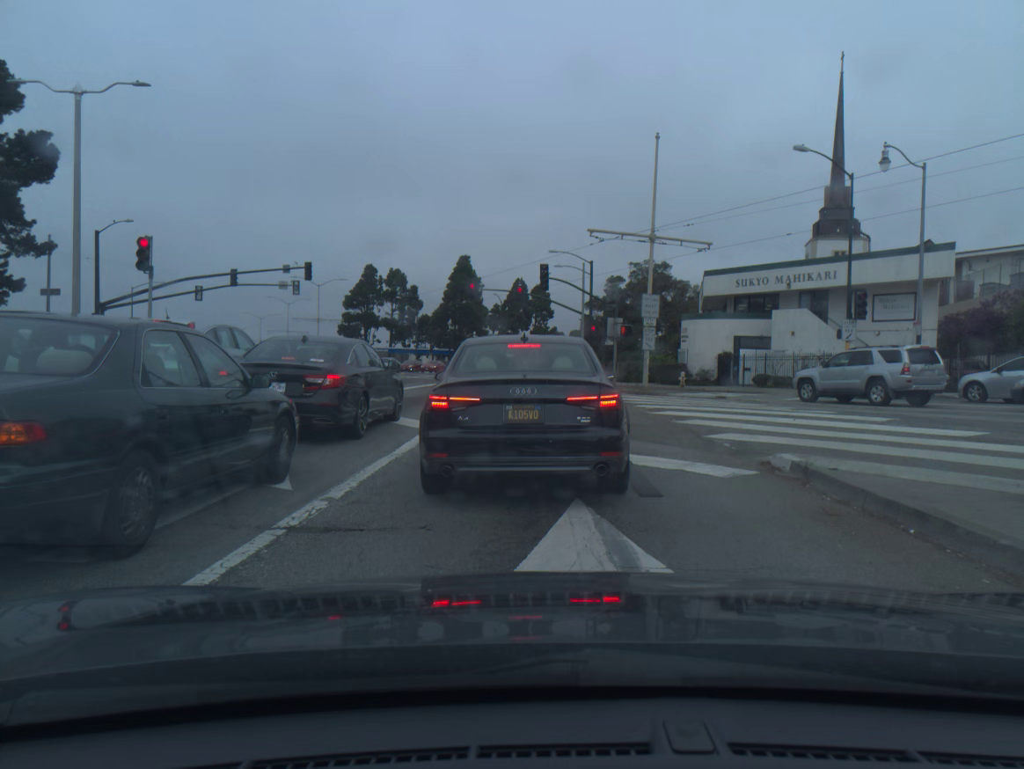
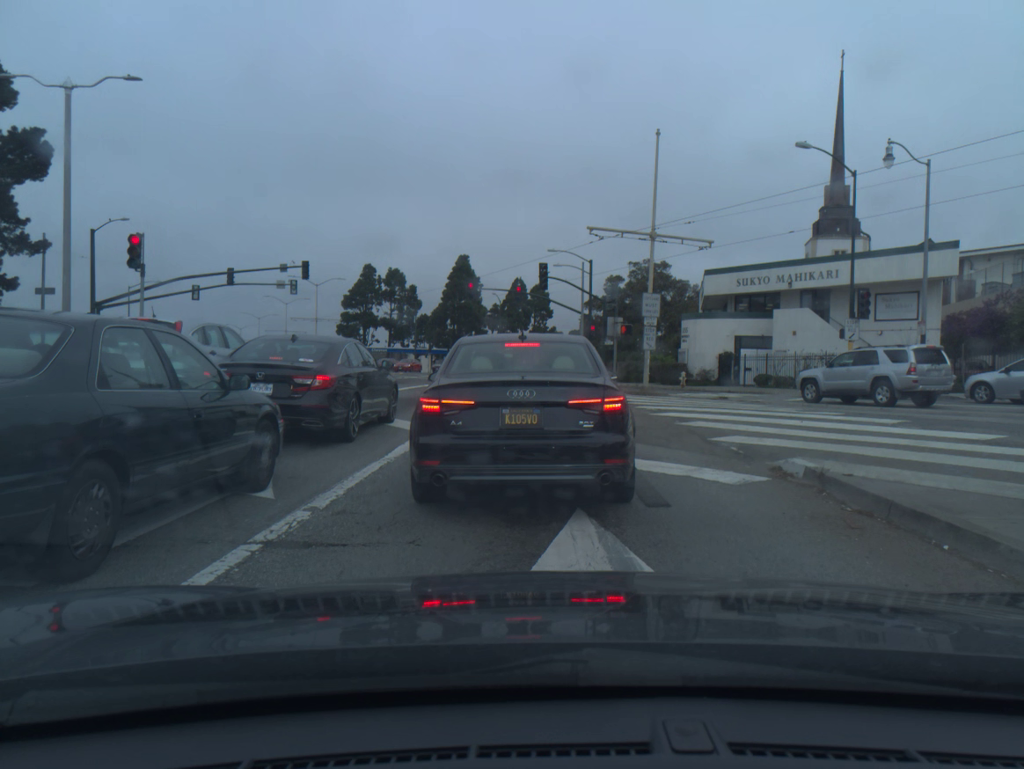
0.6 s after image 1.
(0.0, +0.5) m; 0°
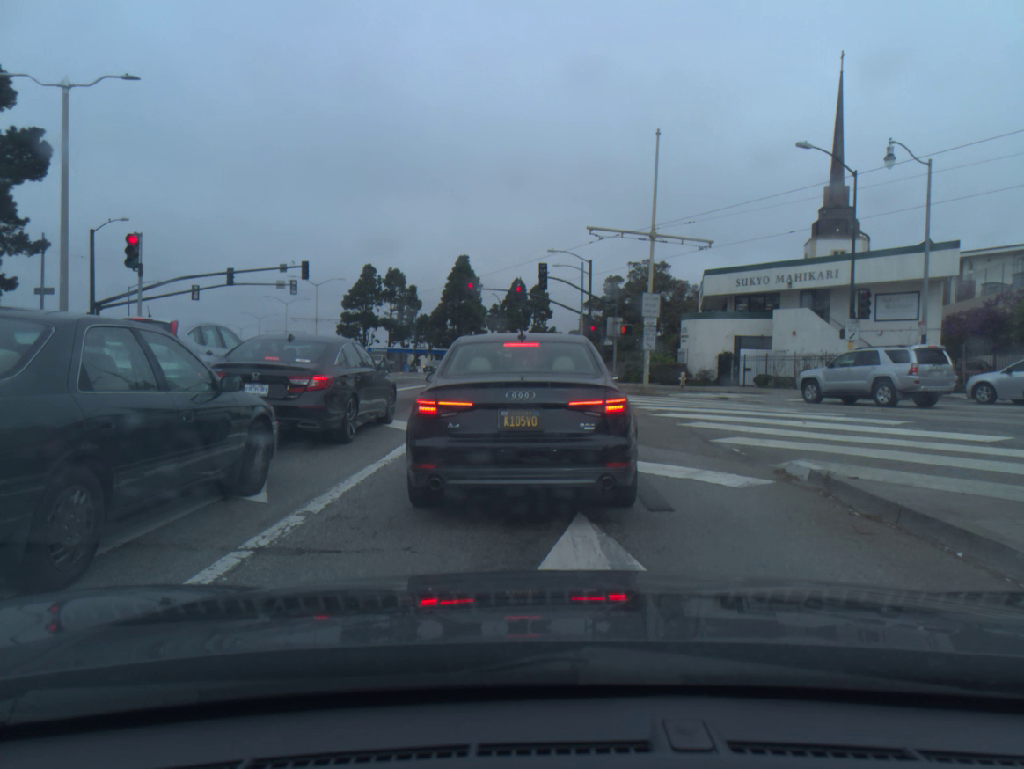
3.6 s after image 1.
(0.0, +0.2) m; 0°
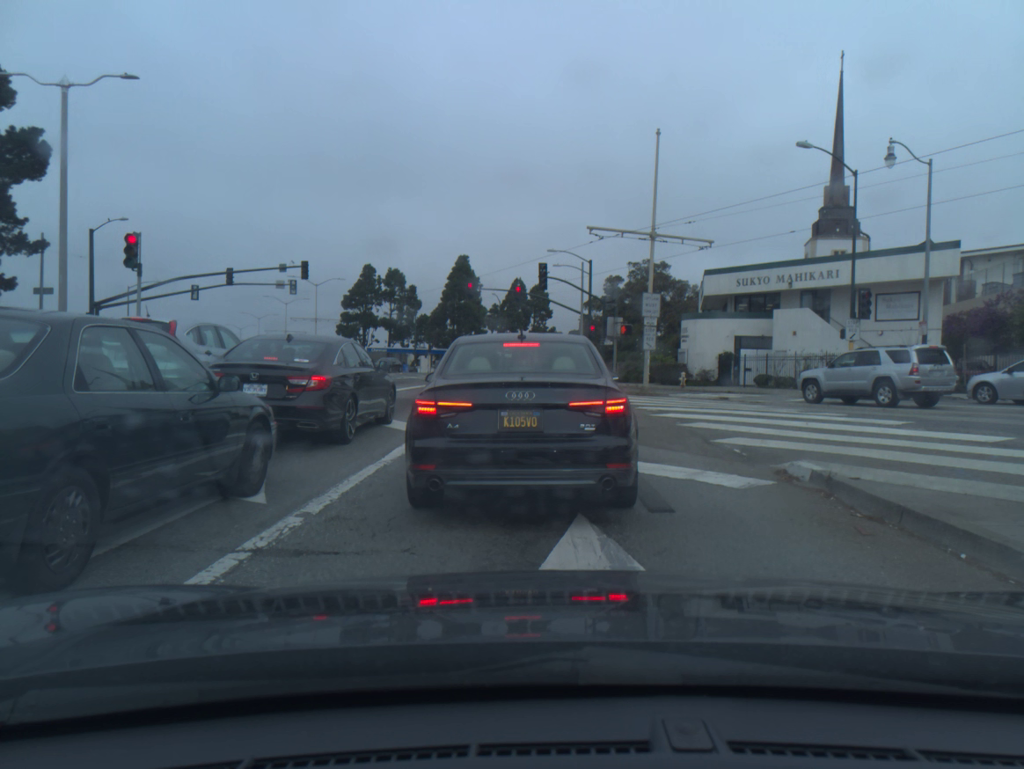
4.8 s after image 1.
(0.0, 0.0) m; 0°
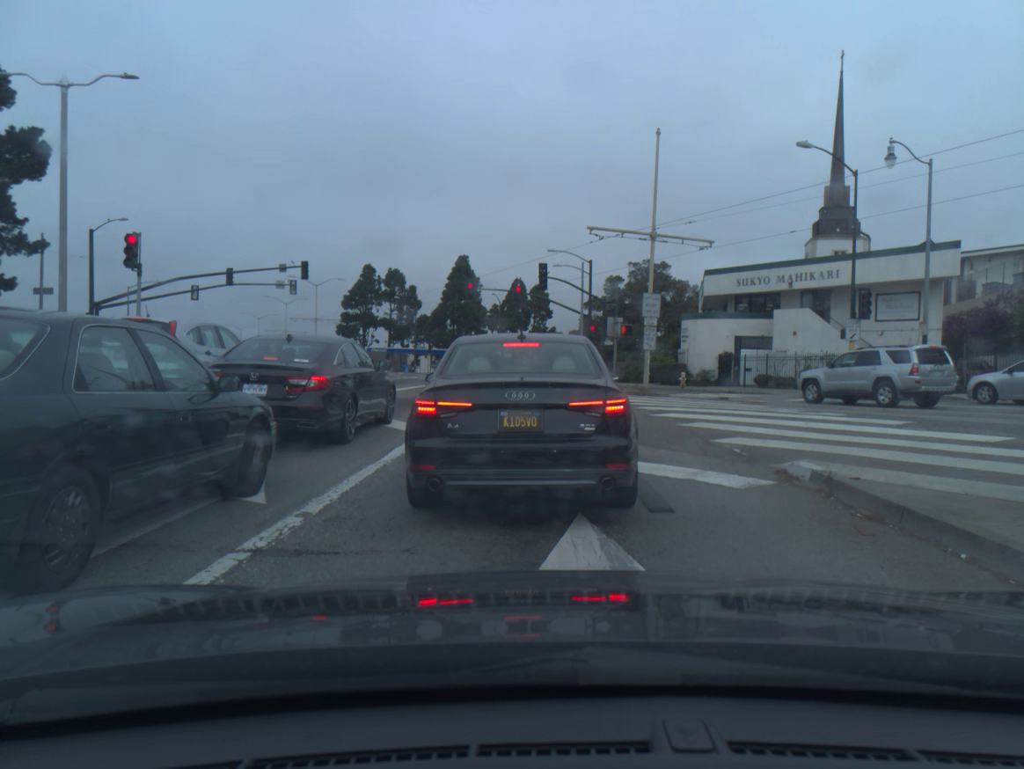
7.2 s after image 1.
(0.0, 0.0) m; 0°
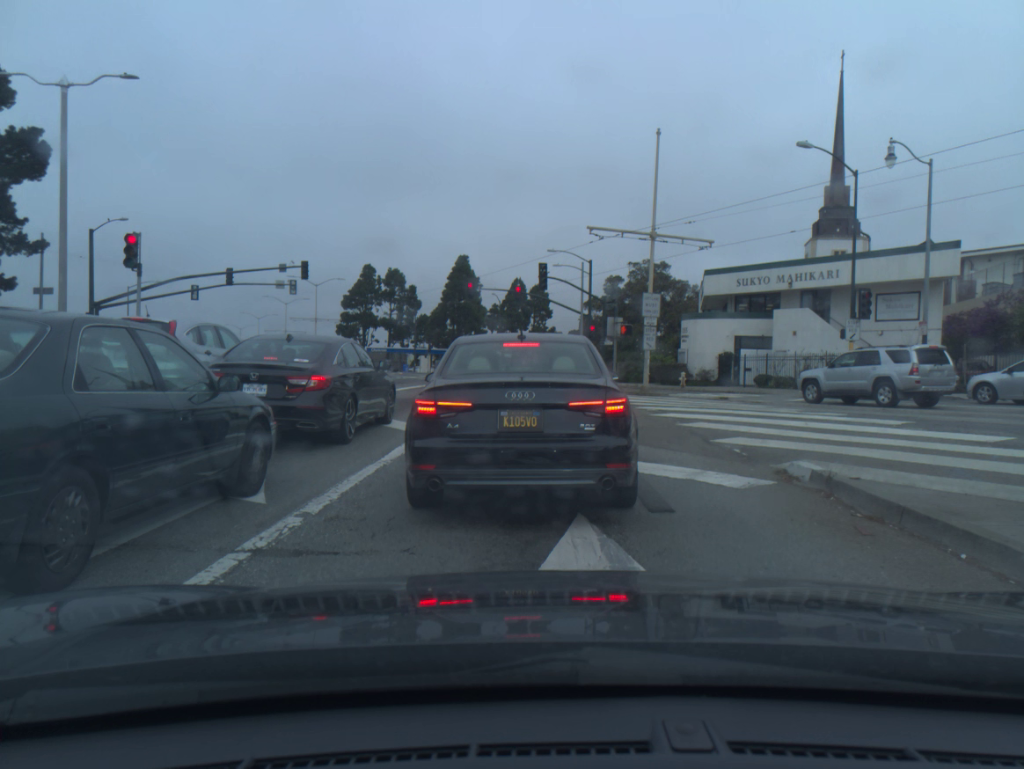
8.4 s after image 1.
(0.0, 0.0) m; 0°
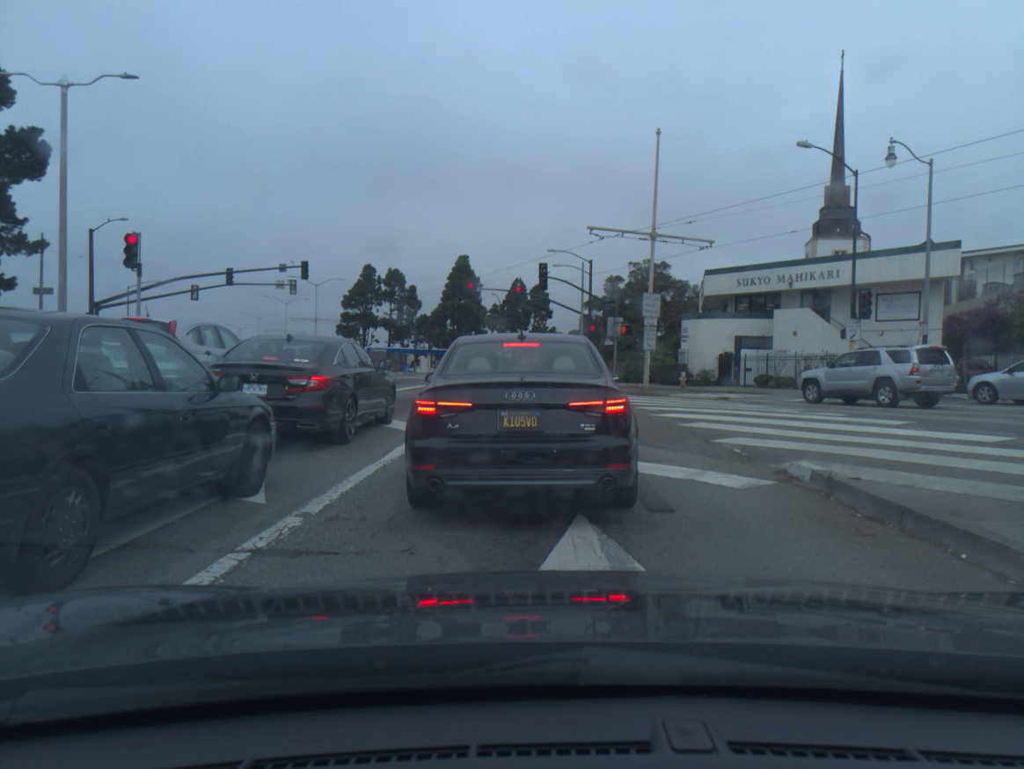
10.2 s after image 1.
(0.0, 0.0) m; 0°
